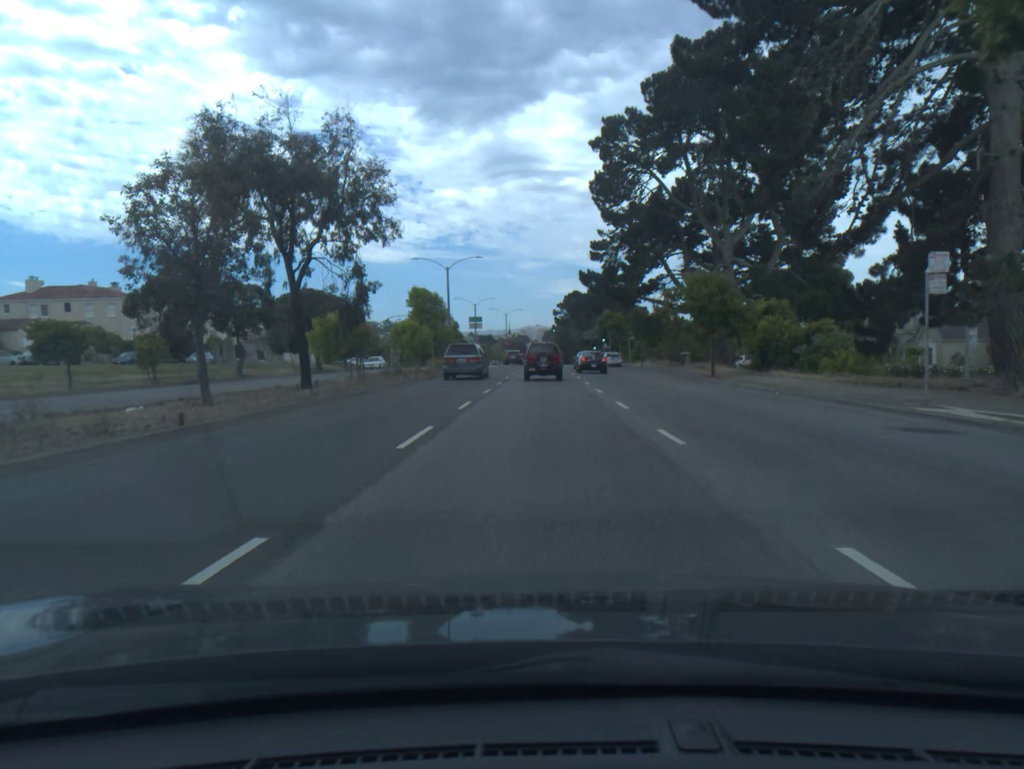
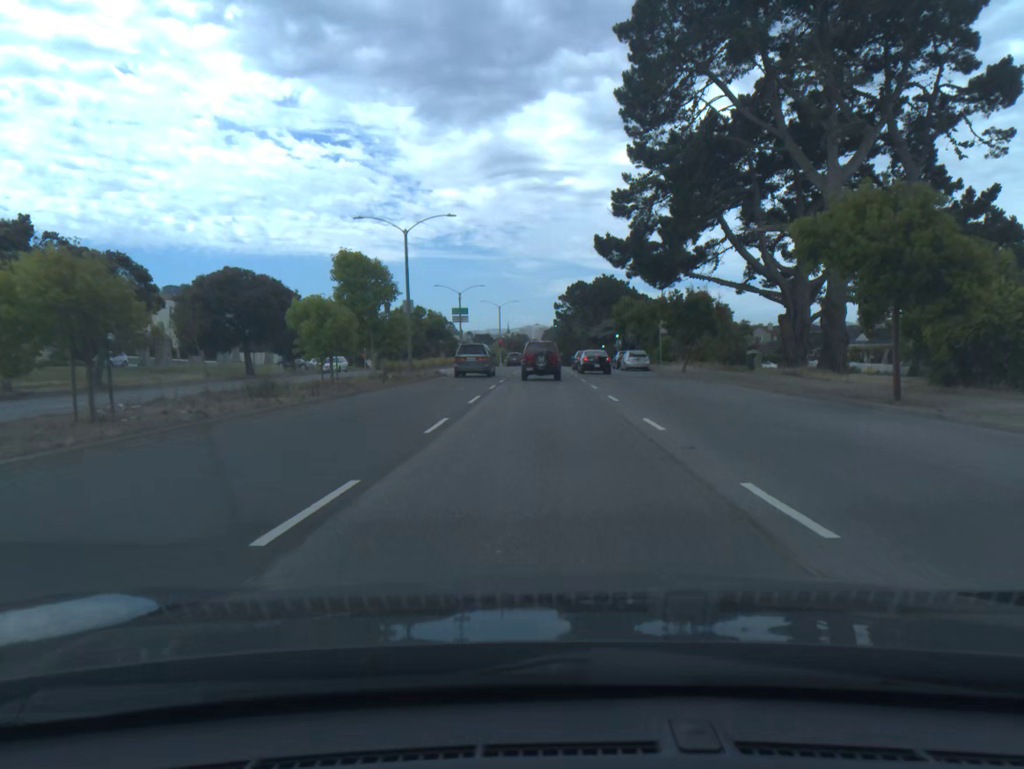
(+0.1, +19.6) m; 0°
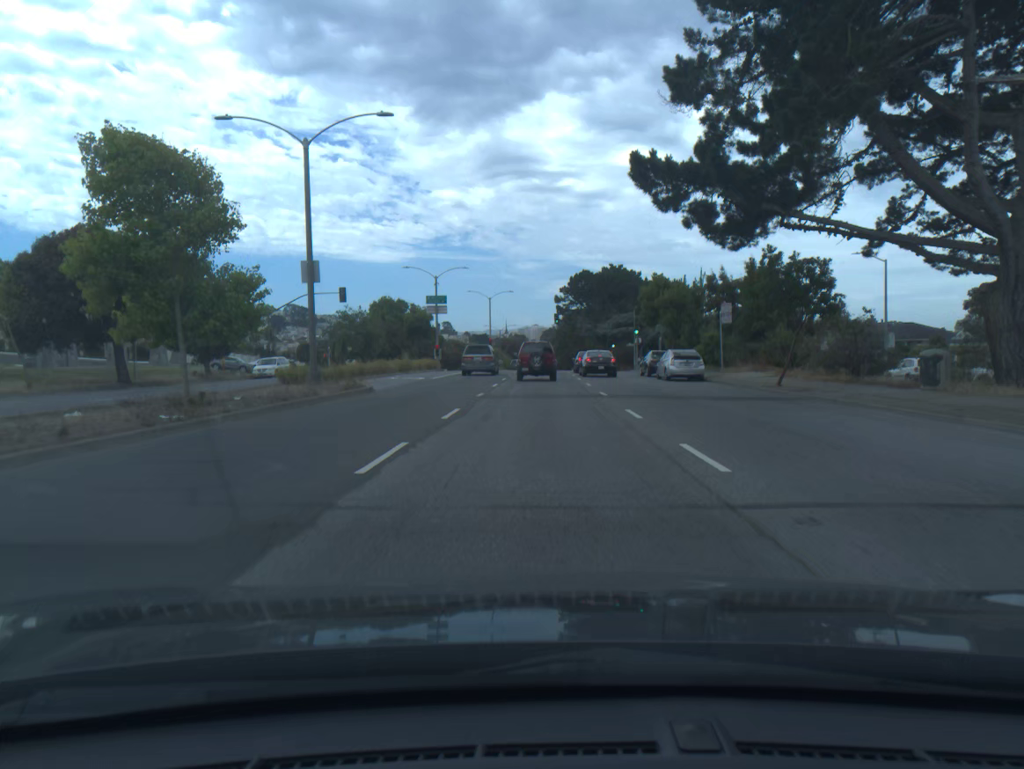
(0.0, +19.3) m; 0°
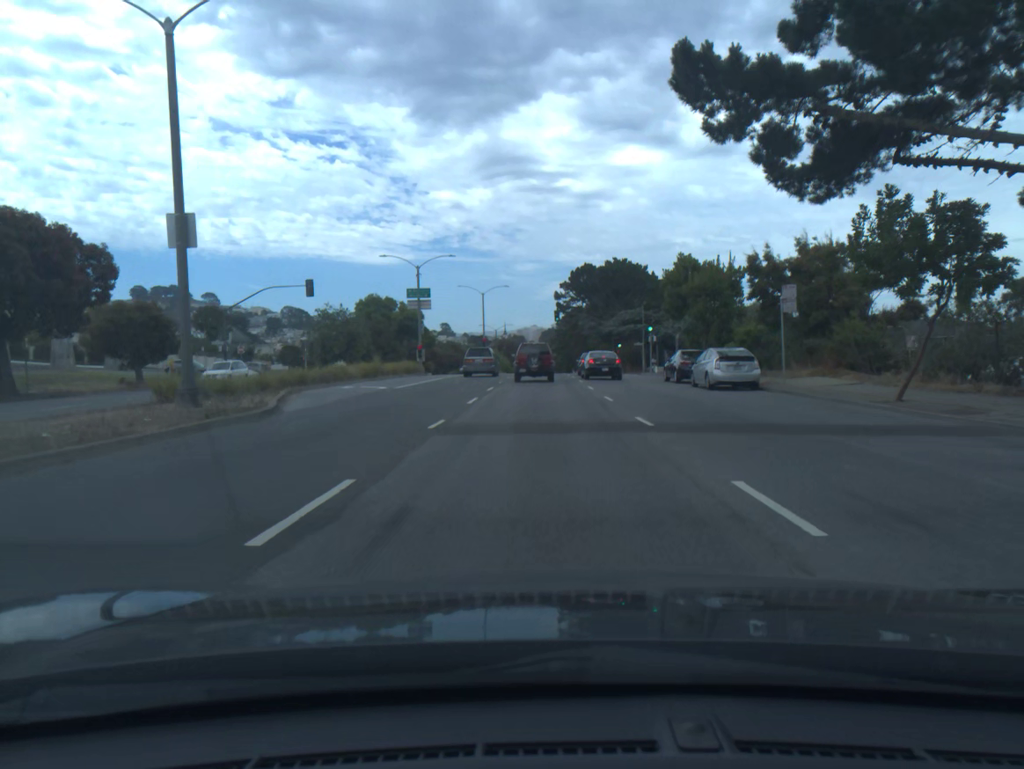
(0.0, +9.5) m; 0°
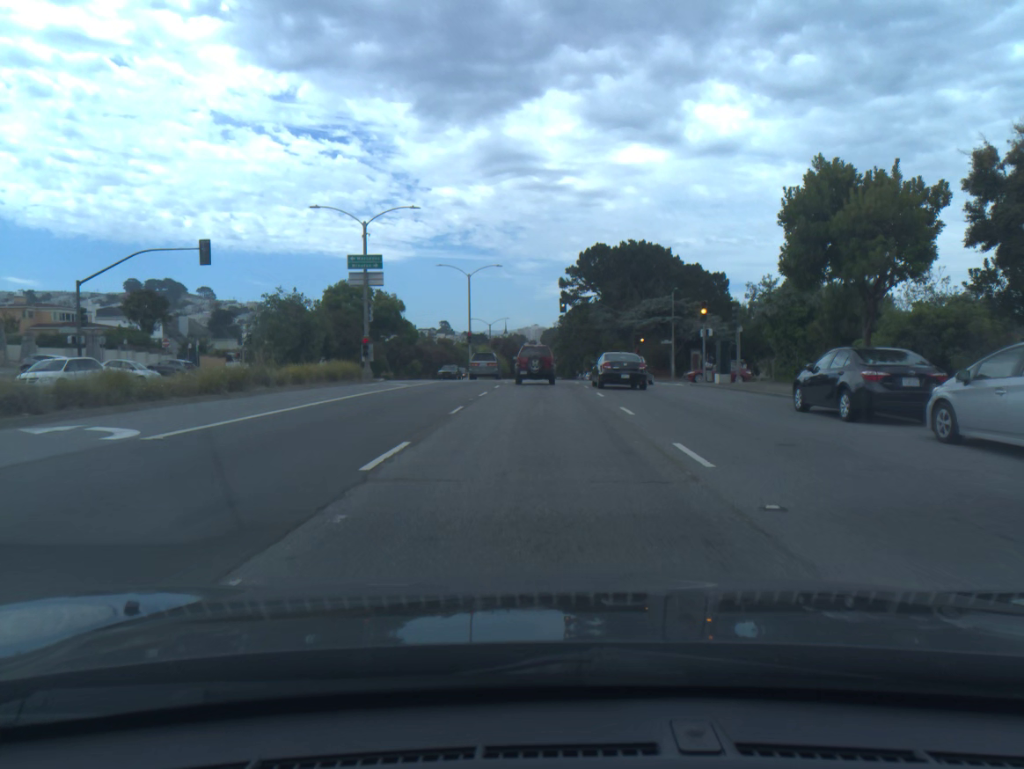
(0.0, +18.8) m; 0°
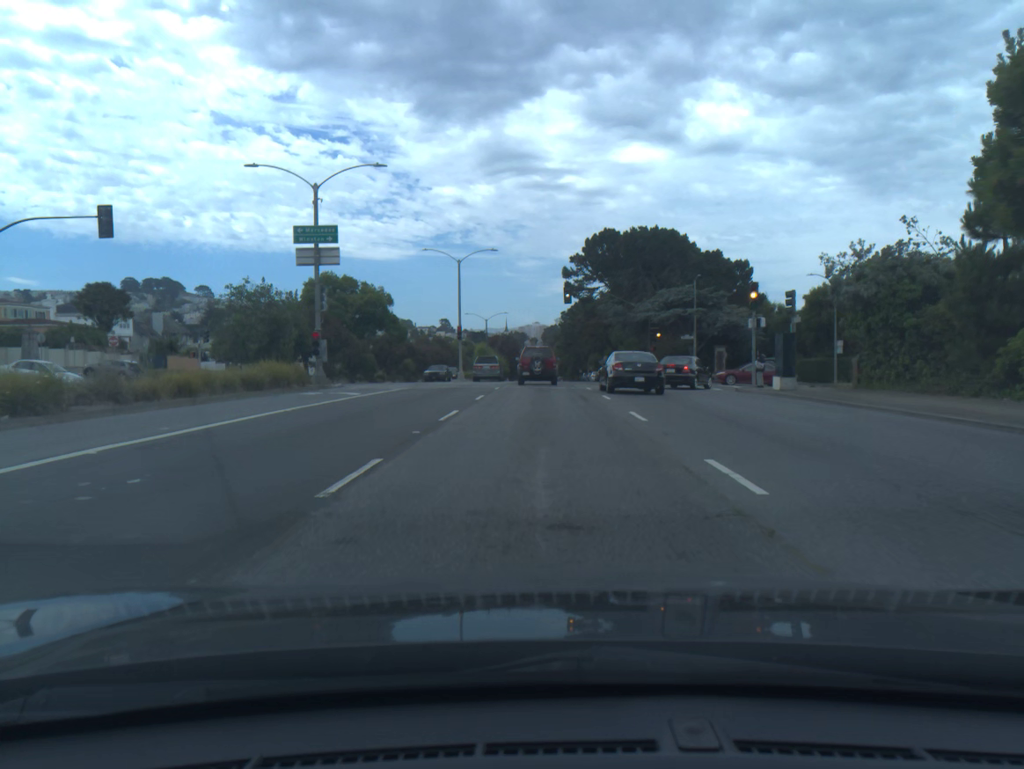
(0.0, +9.3) m; 0°
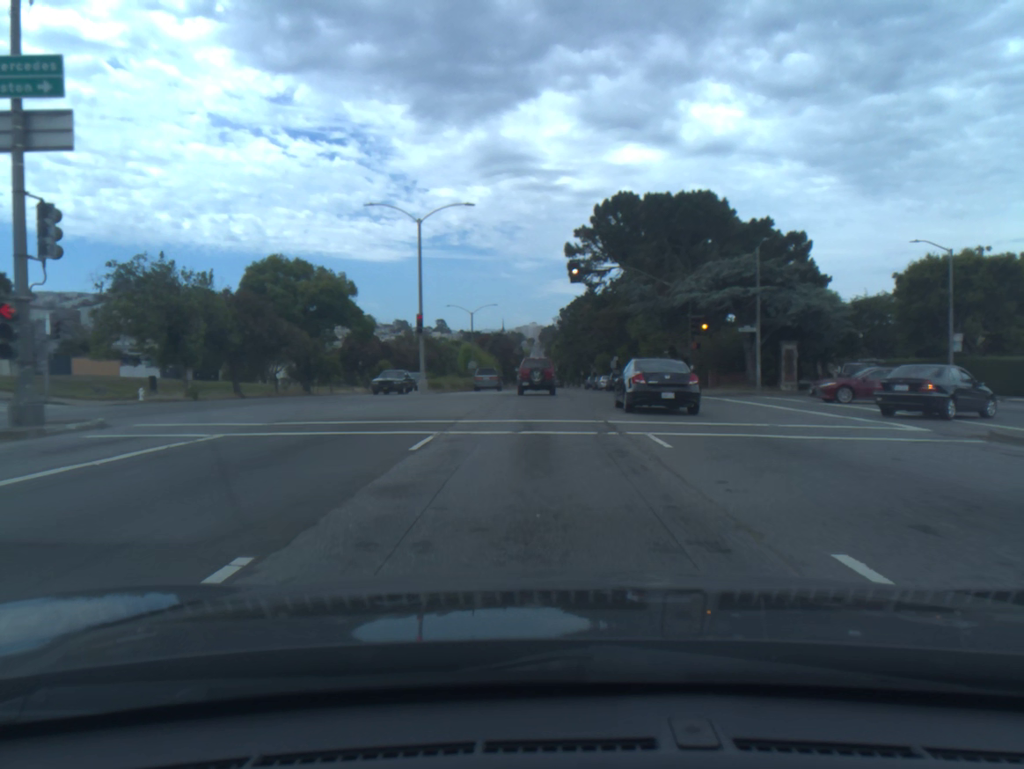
(0.0, +18.6) m; 0°
